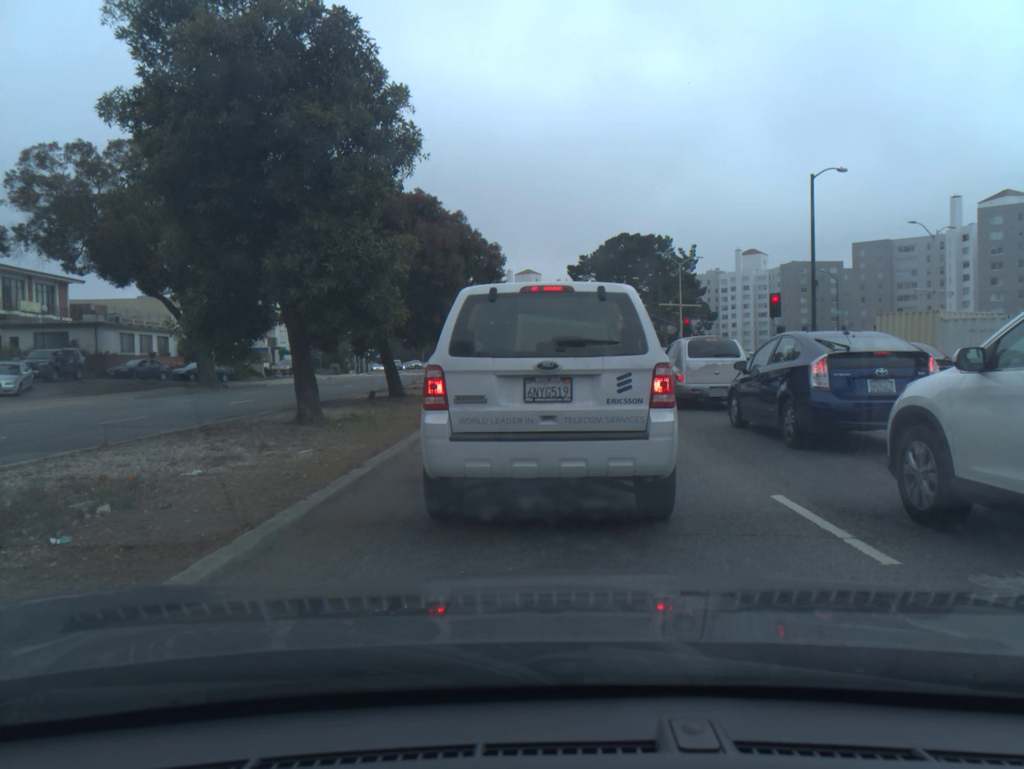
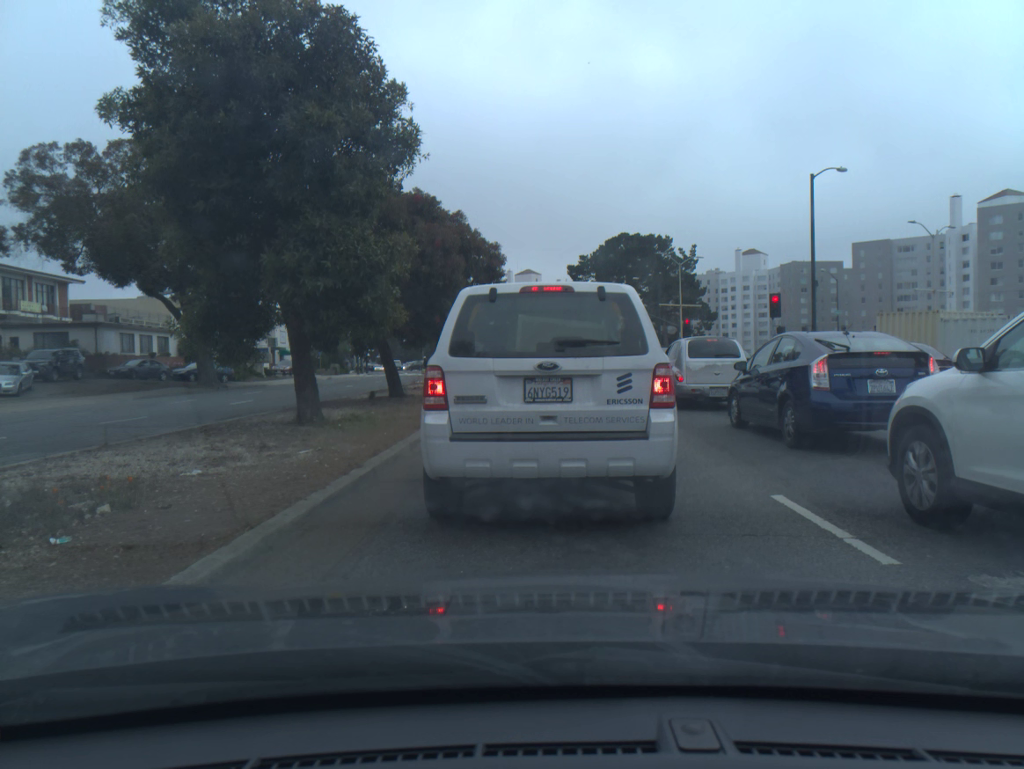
(-0.1, -0.1) m; 0°
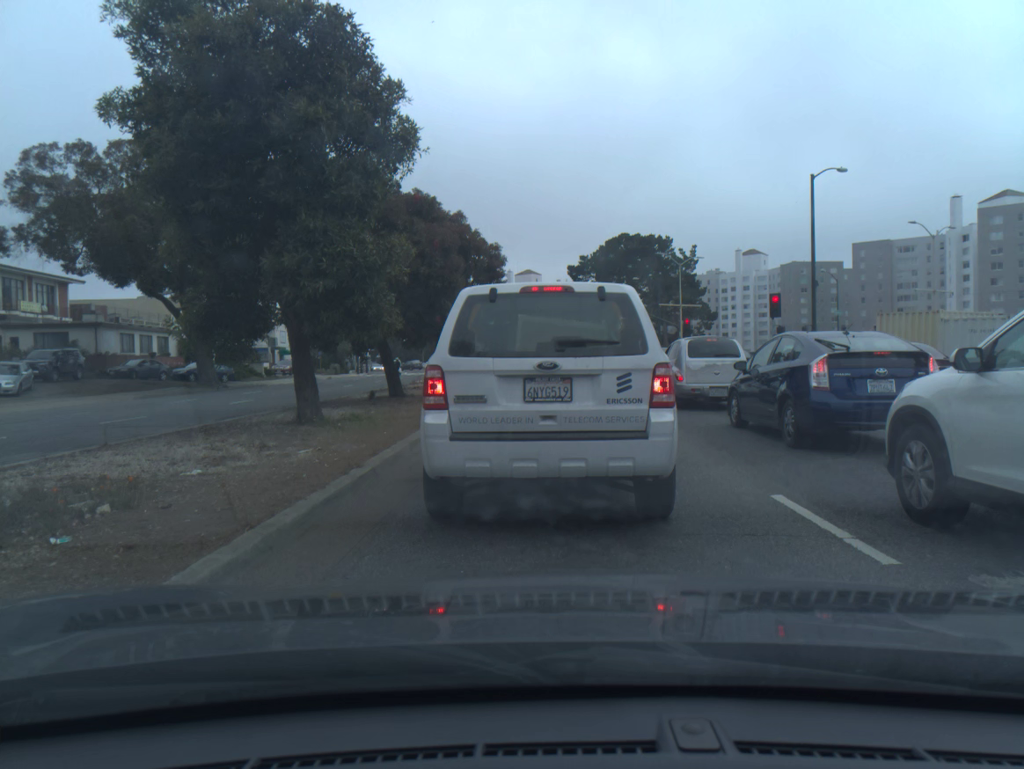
(0.0, 0.0) m; 0°
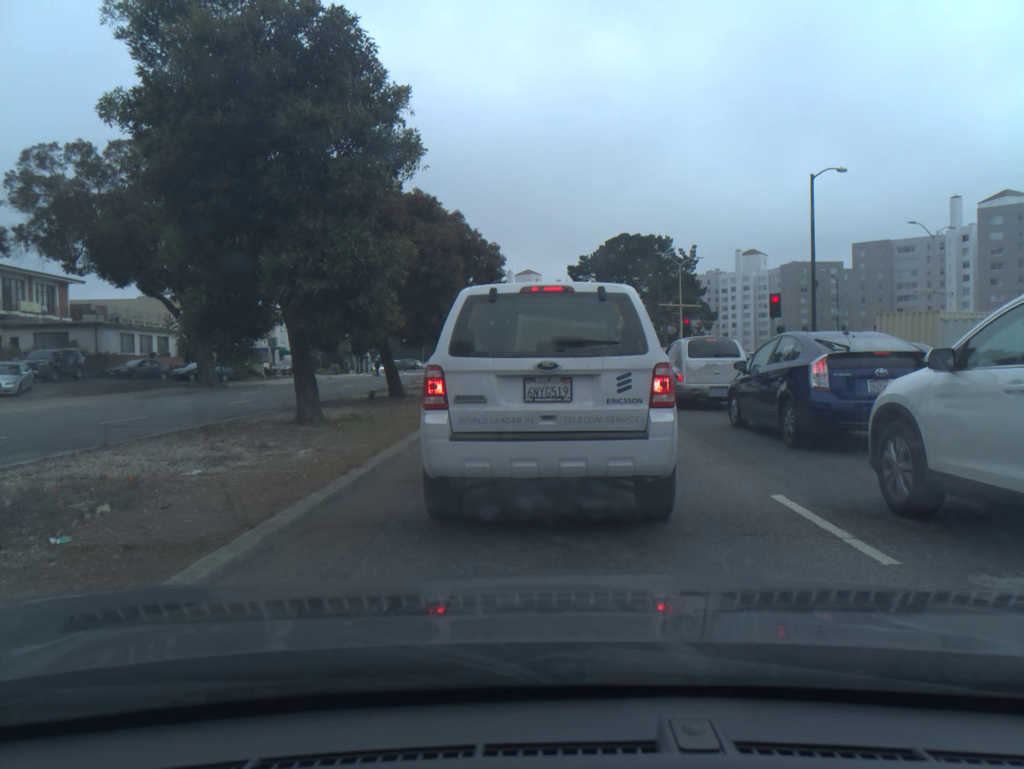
(0.0, 0.0) m; 0°
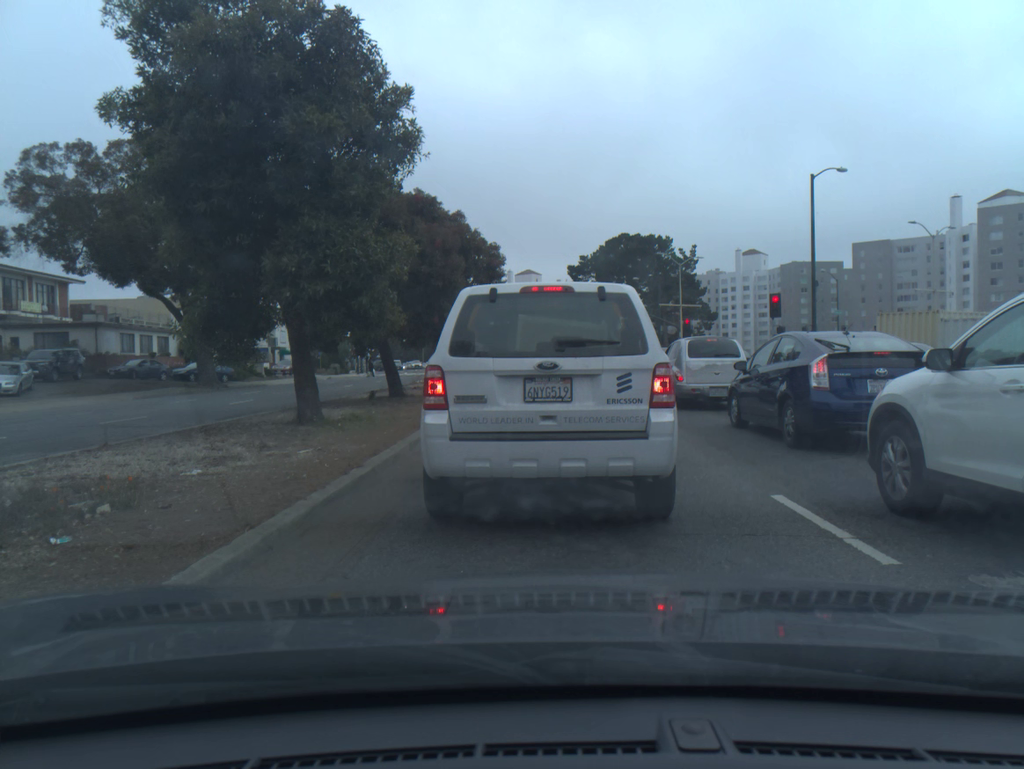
(0.0, 0.0) m; 0°
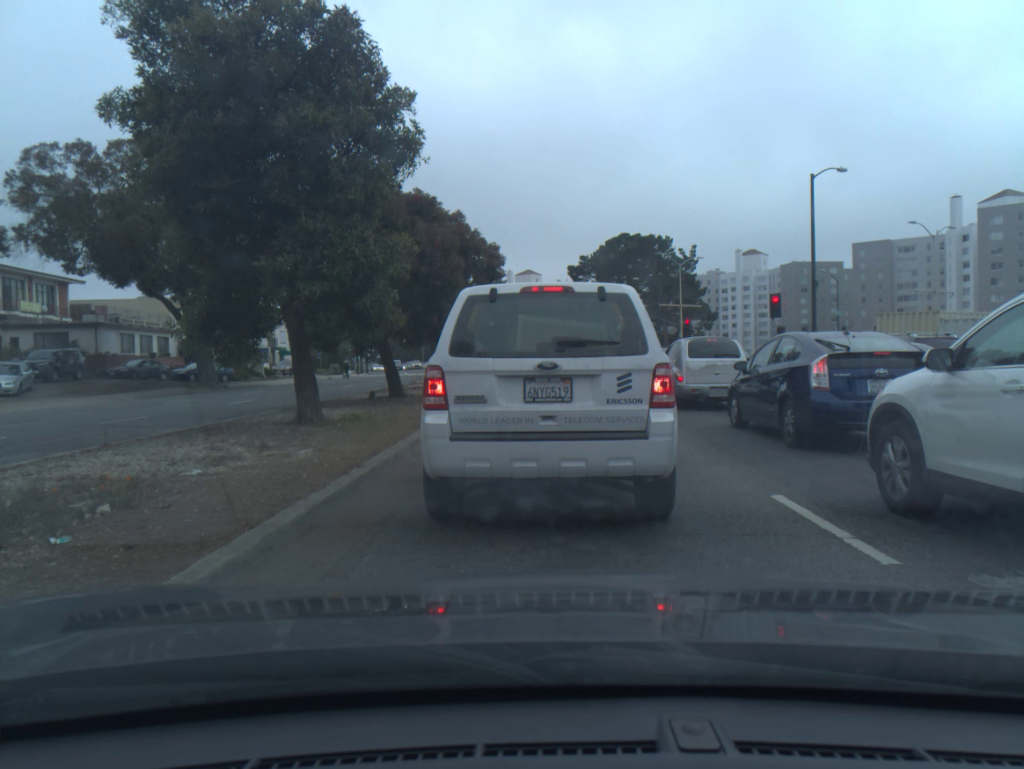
(0.0, 0.0) m; 0°
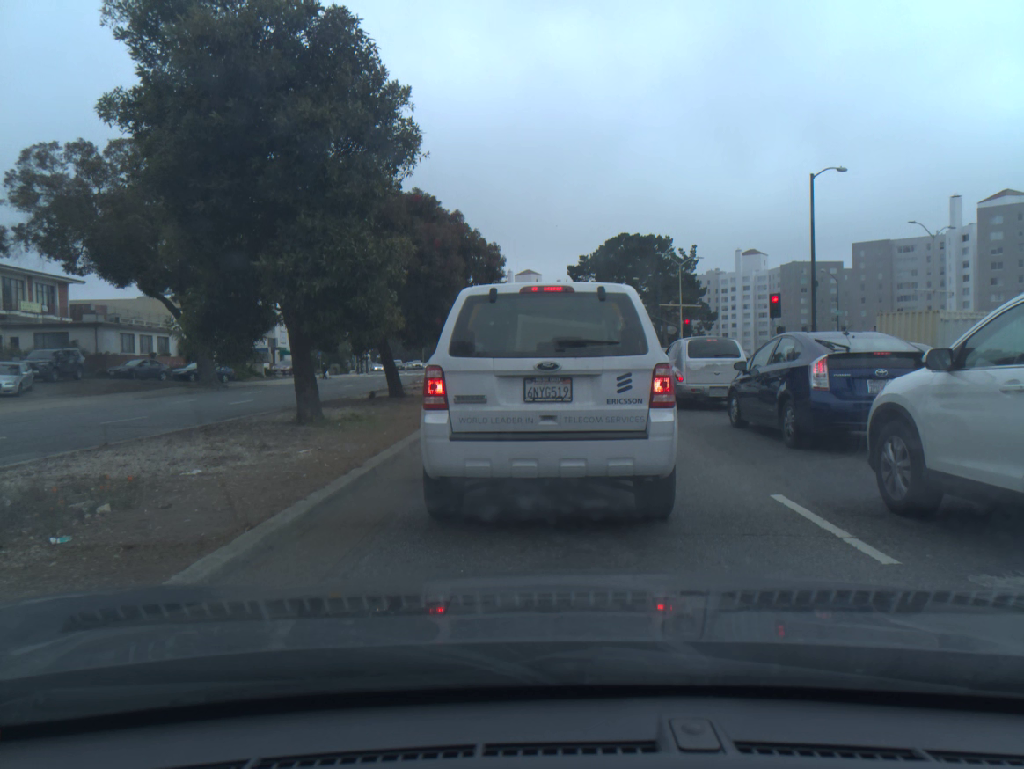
(0.0, 0.0) m; 0°
